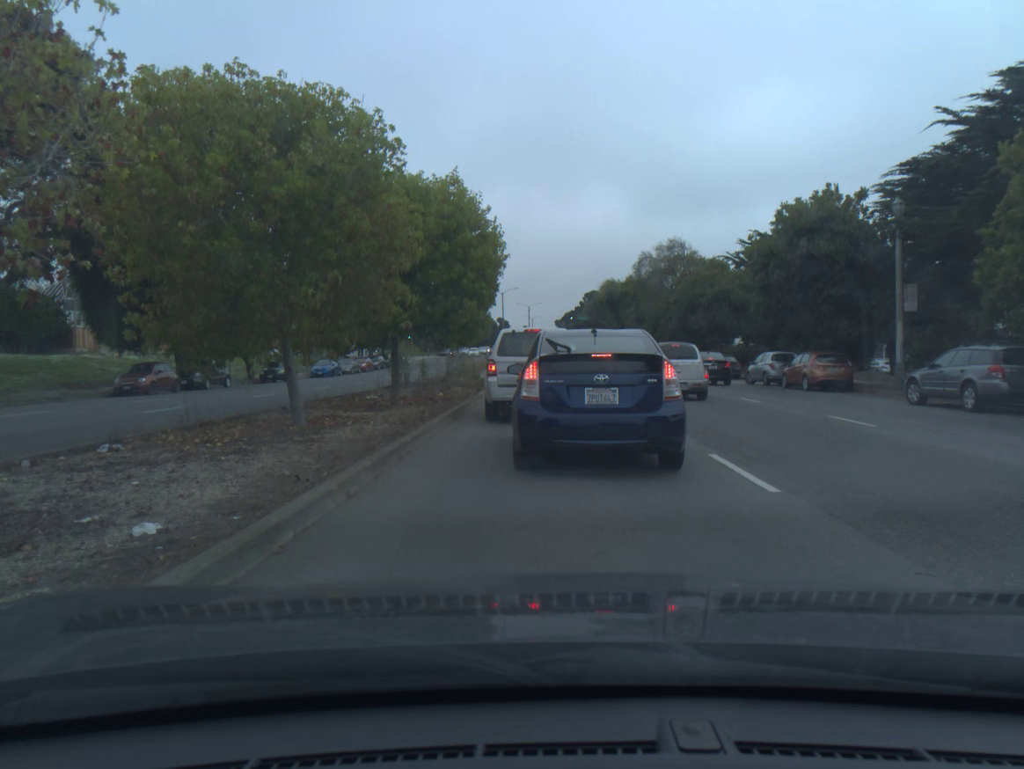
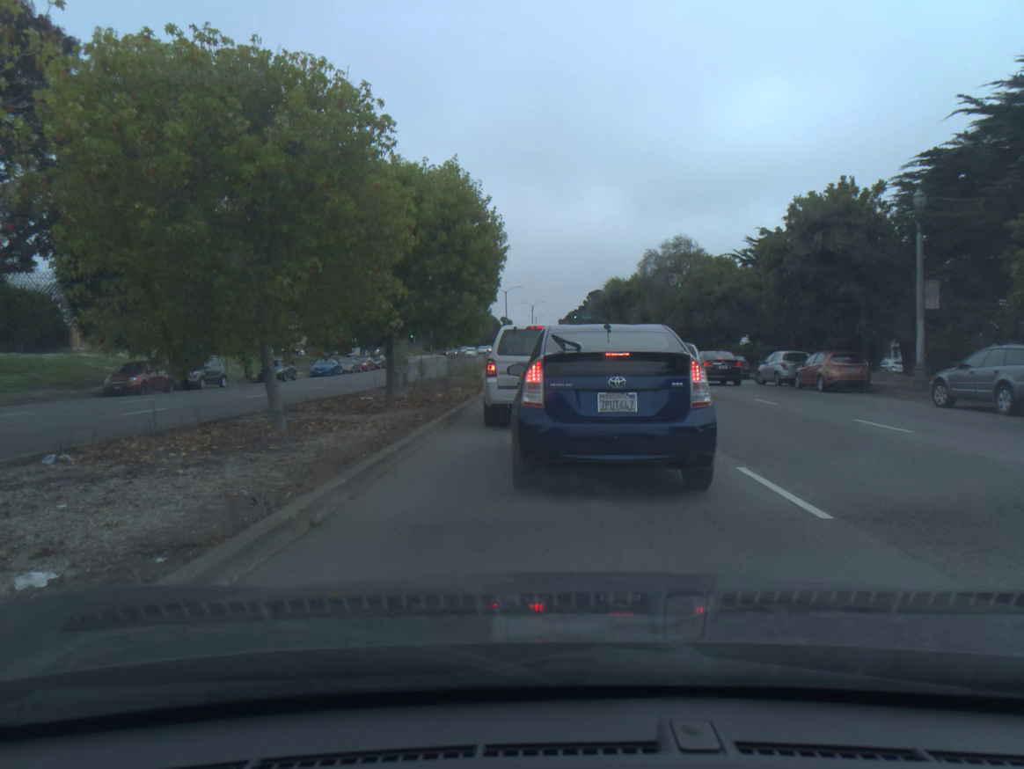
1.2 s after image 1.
(0.0, +1.2) m; 0°
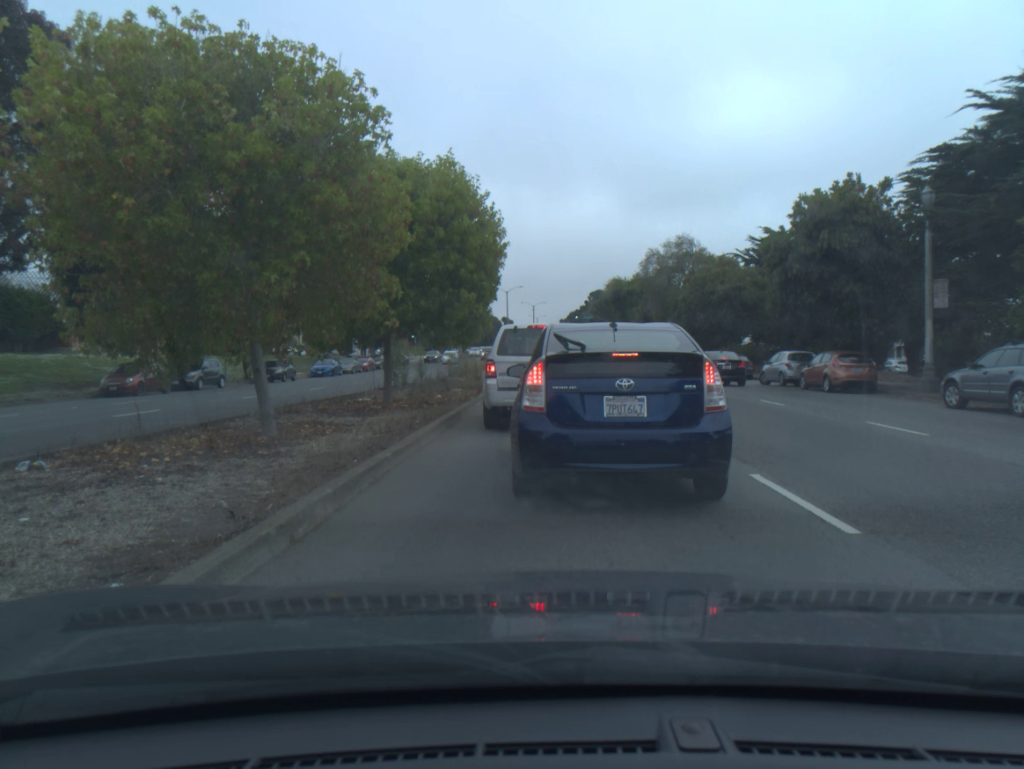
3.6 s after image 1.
(0.0, +0.6) m; 0°
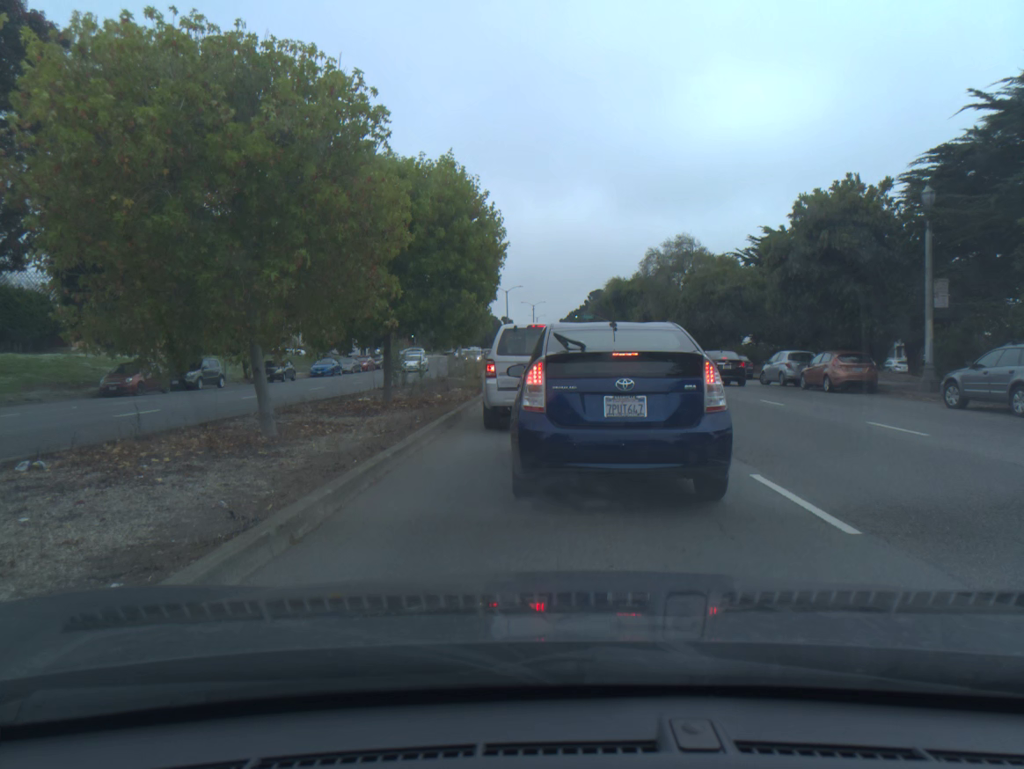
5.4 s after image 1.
(0.0, 0.0) m; 0°
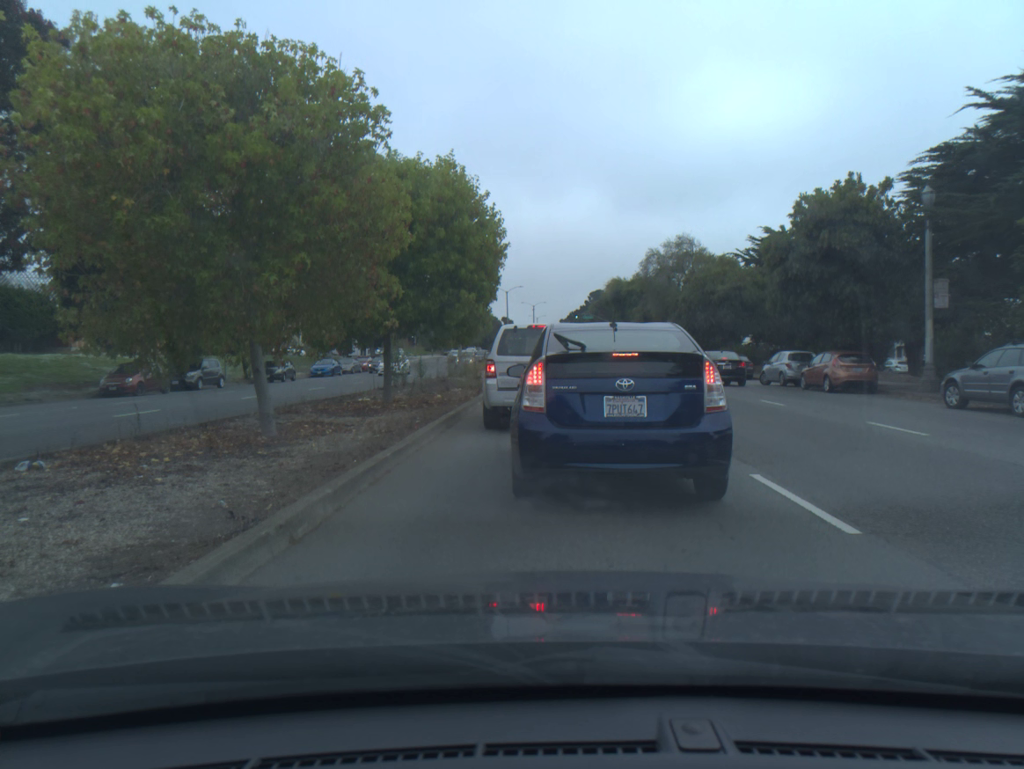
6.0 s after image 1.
(0.0, 0.0) m; 0°
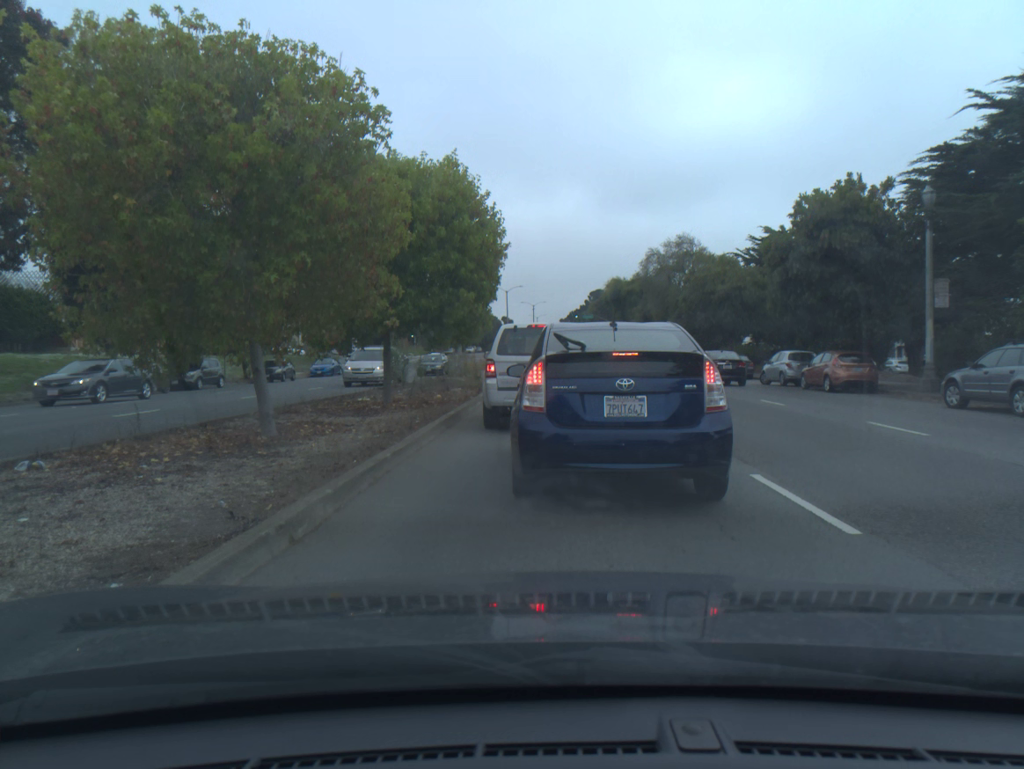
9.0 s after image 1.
(0.0, 0.0) m; 0°
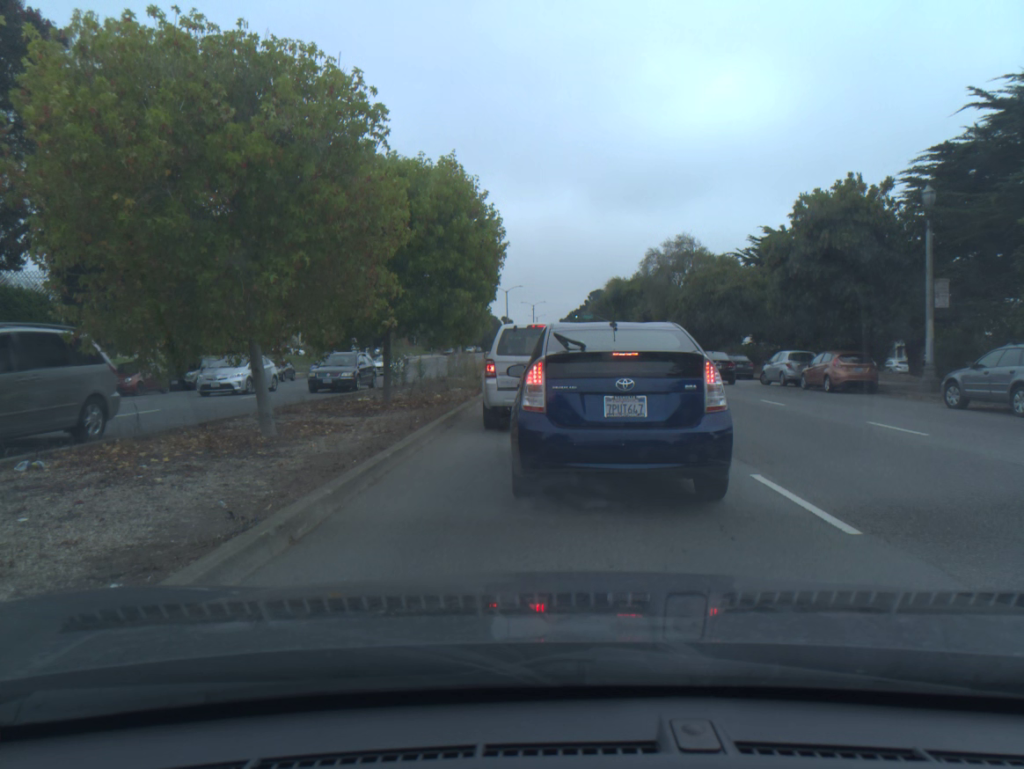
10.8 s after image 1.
(0.0, 0.0) m; 0°
